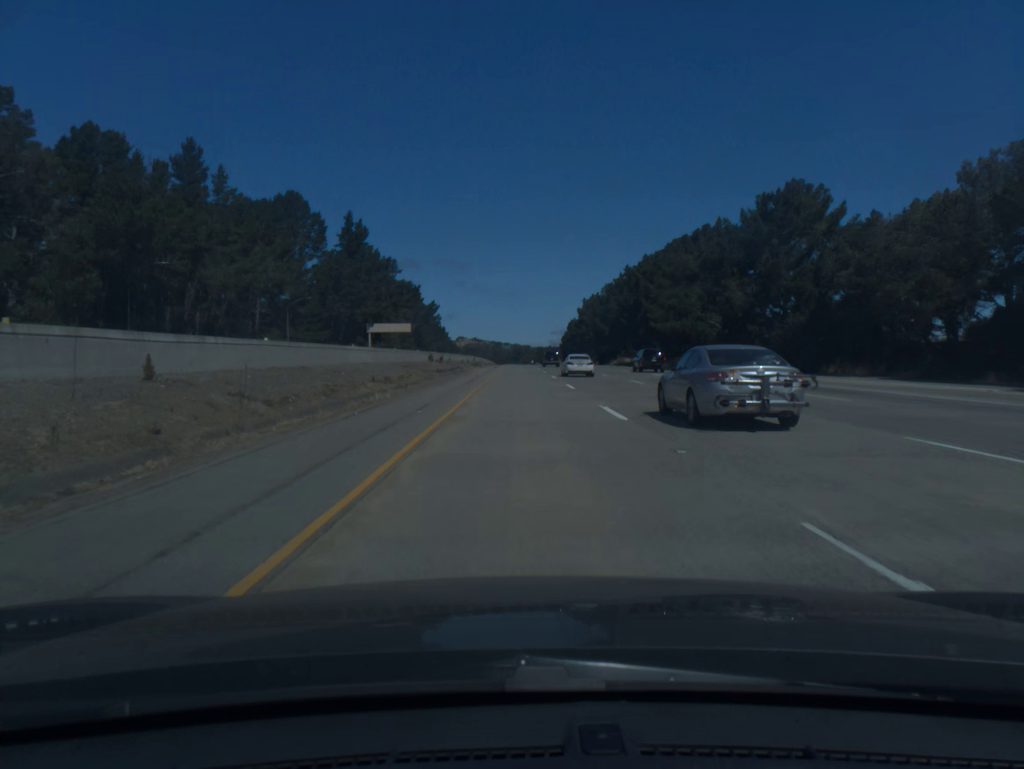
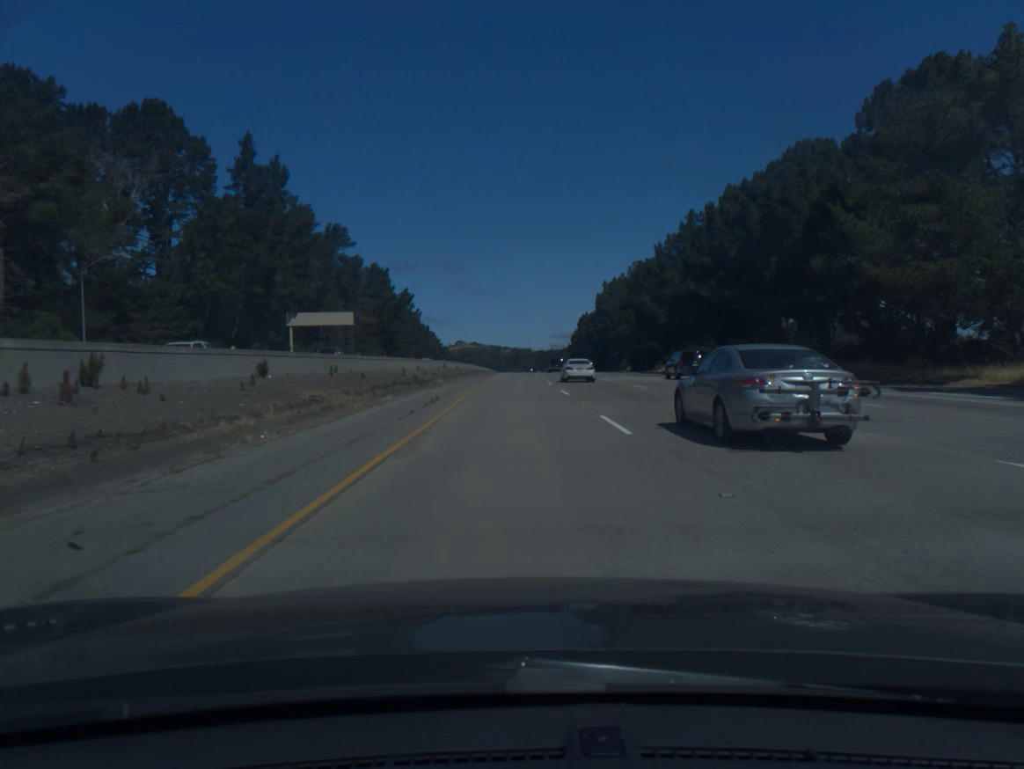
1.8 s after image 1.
(+0.3, +60.6) m; 0°
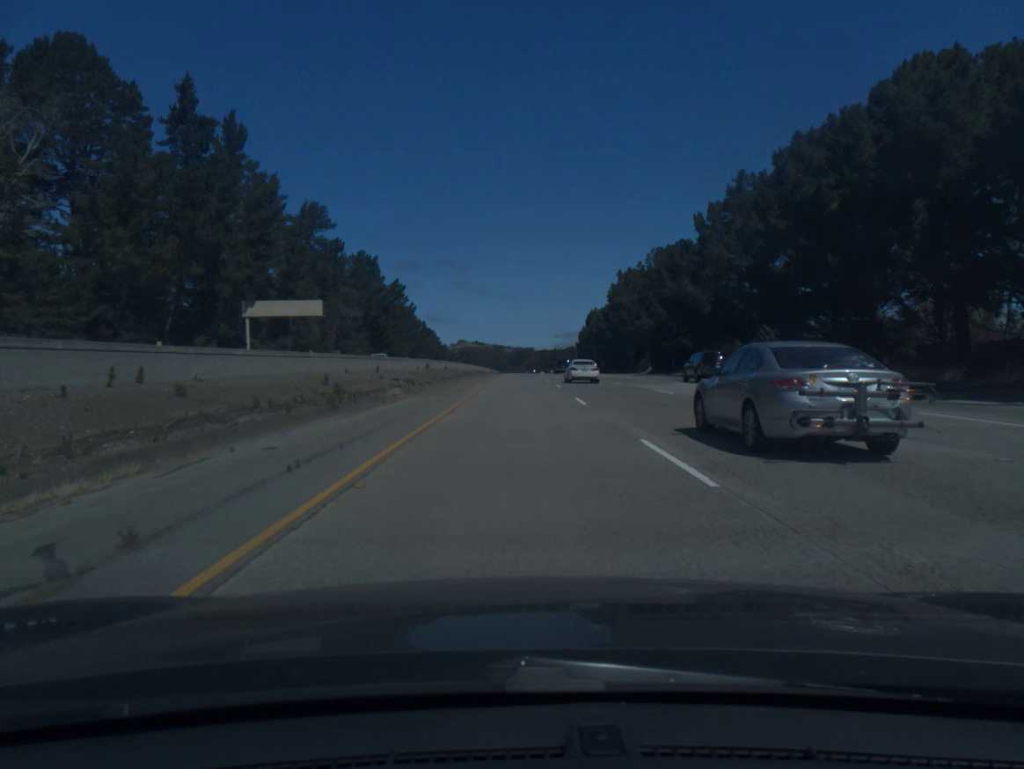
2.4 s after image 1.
(0.0, +20.2) m; 0°
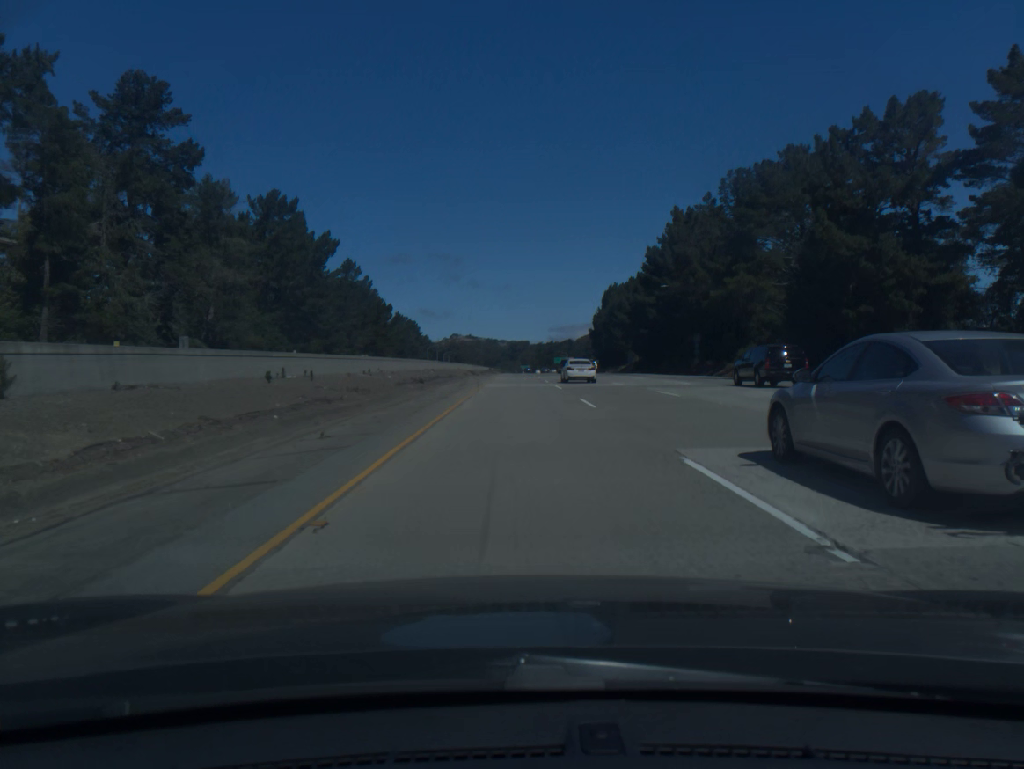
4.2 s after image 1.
(+0.1, +60.5) m; 0°
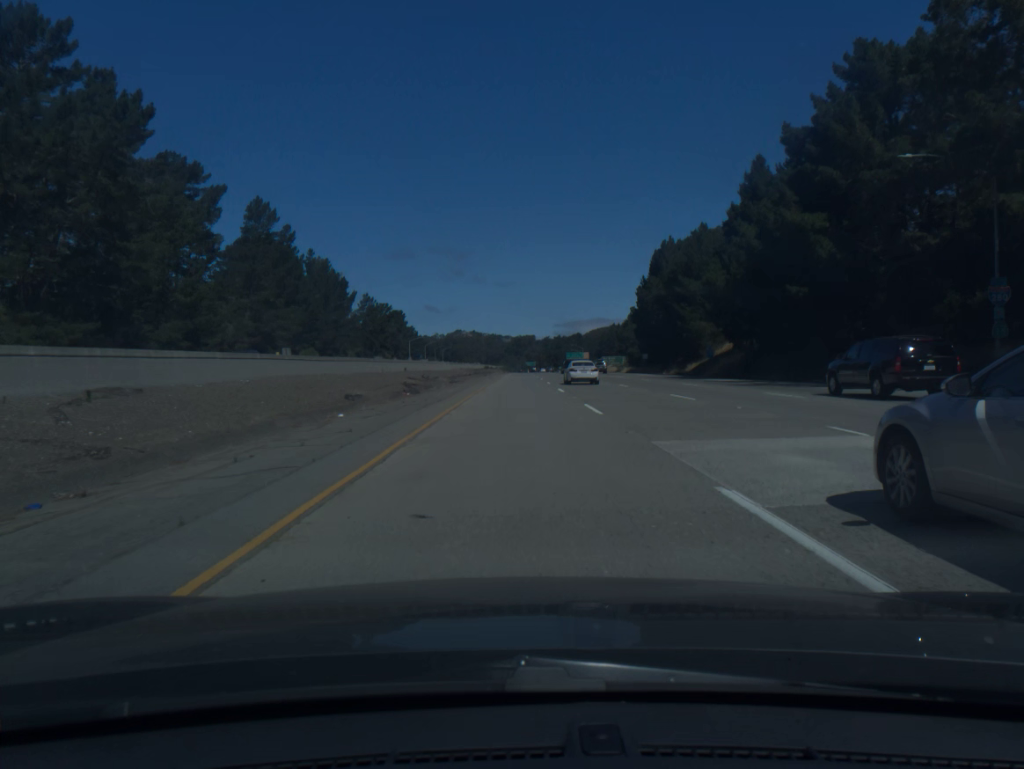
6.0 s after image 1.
(0.0, +60.6) m; 0°
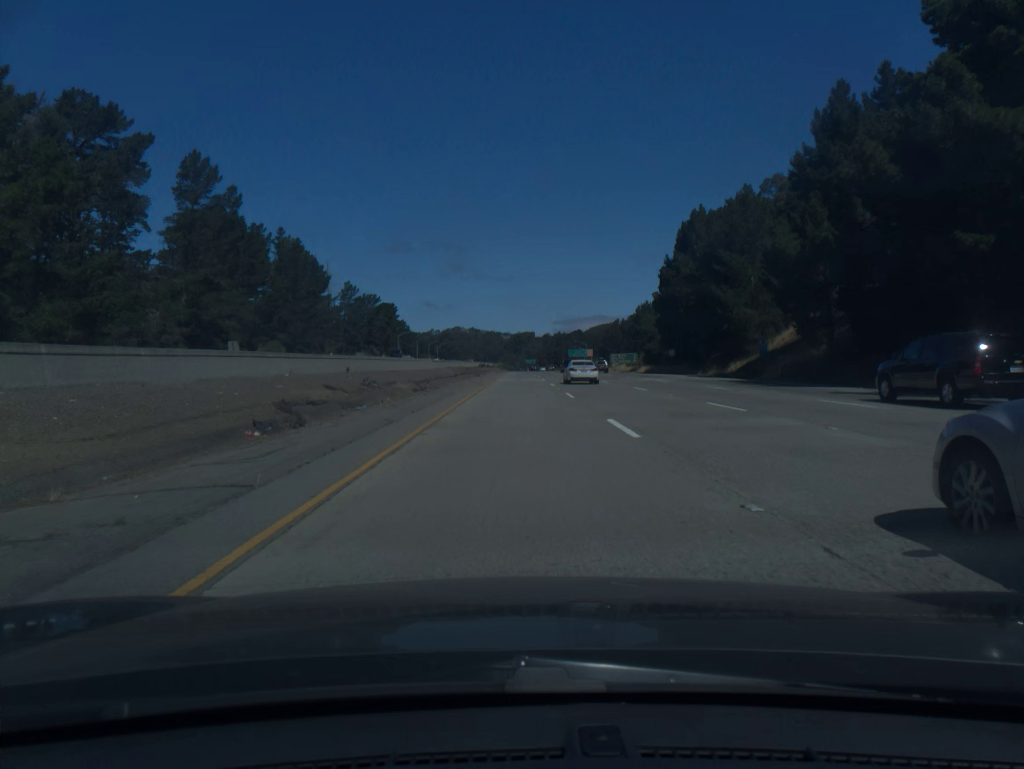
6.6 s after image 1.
(0.0, +20.3) m; 0°
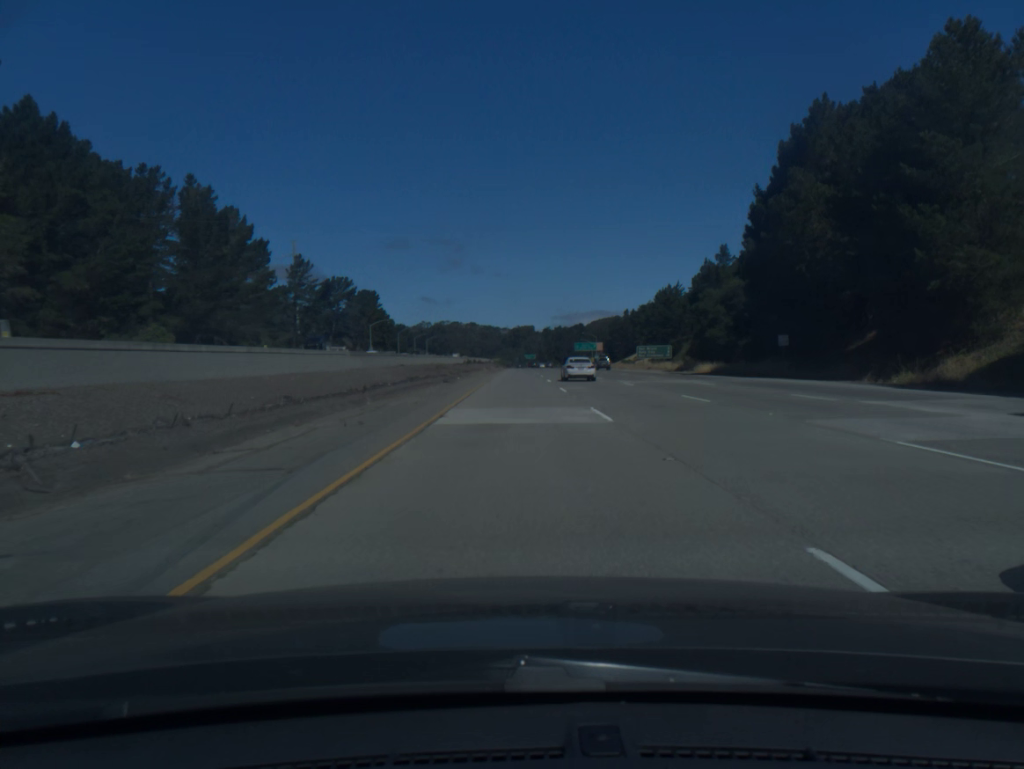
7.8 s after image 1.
(0.0, +40.6) m; 0°
